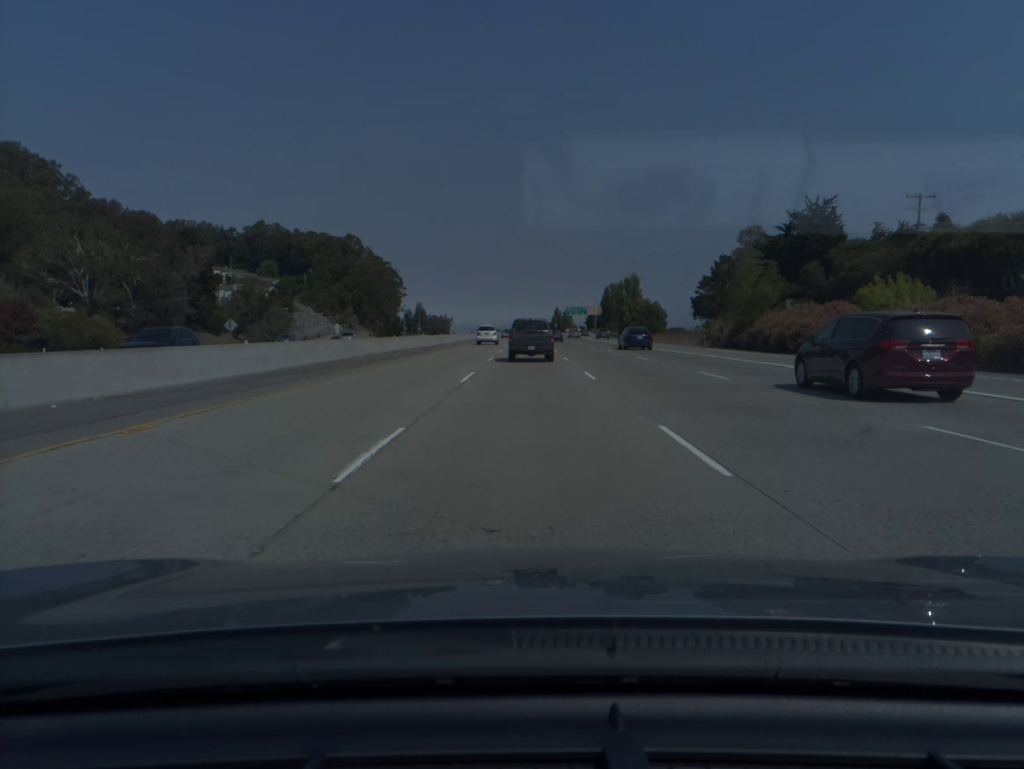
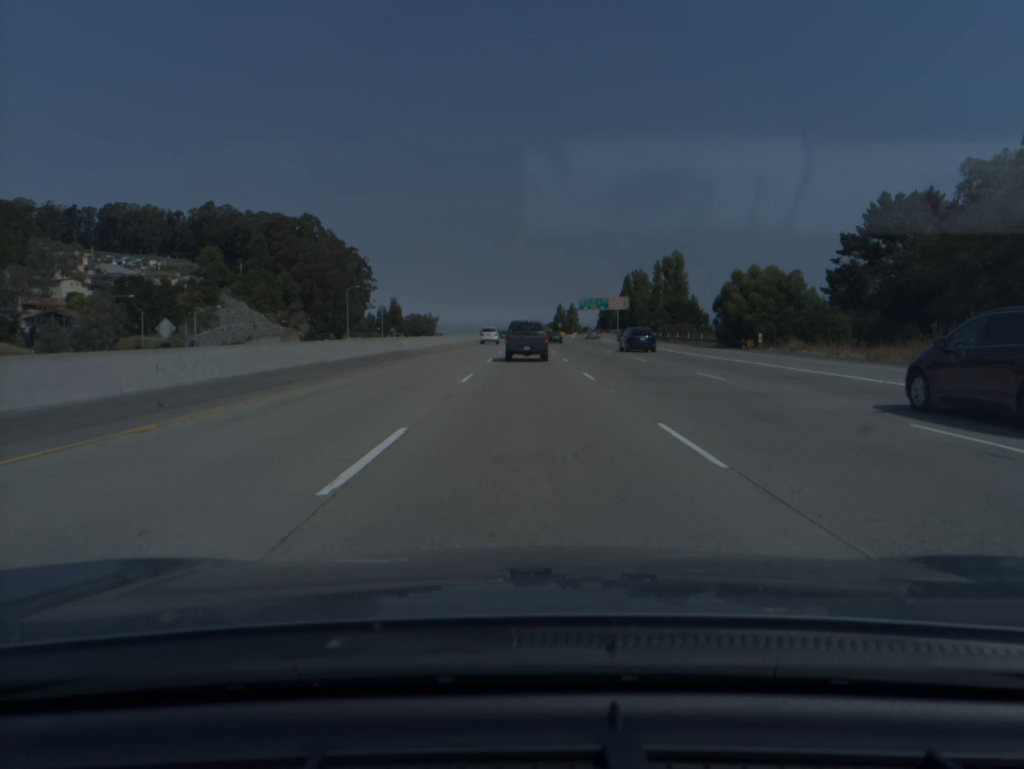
(+0.1, +72.9) m; 0°
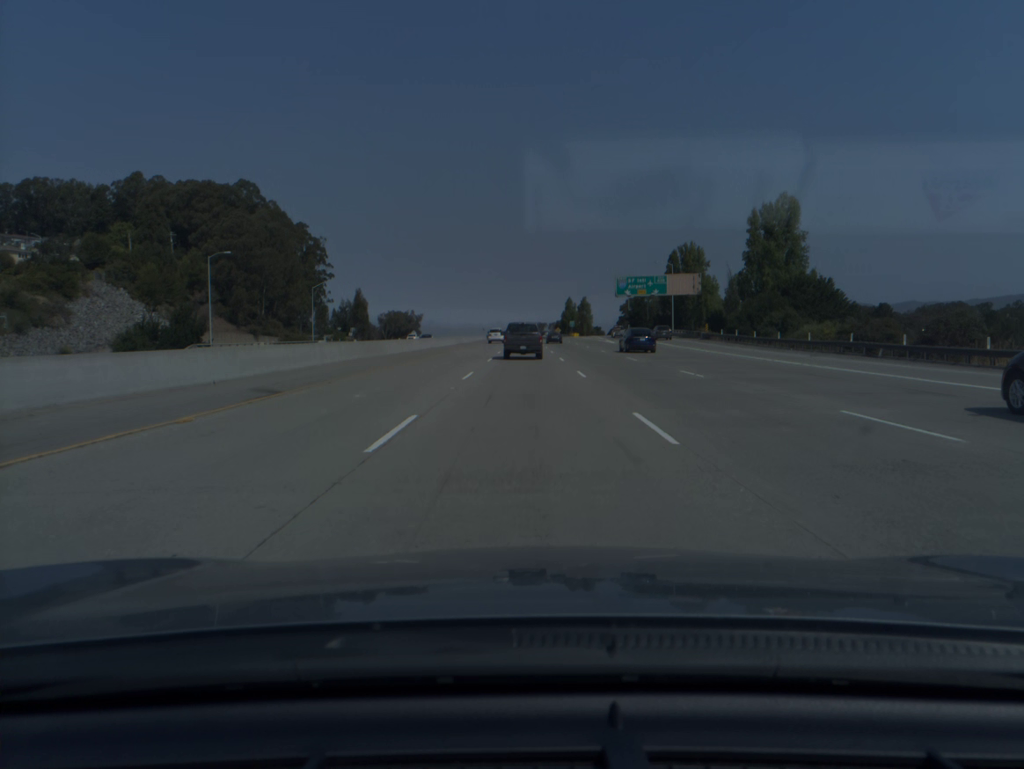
(0.0, +71.4) m; 0°
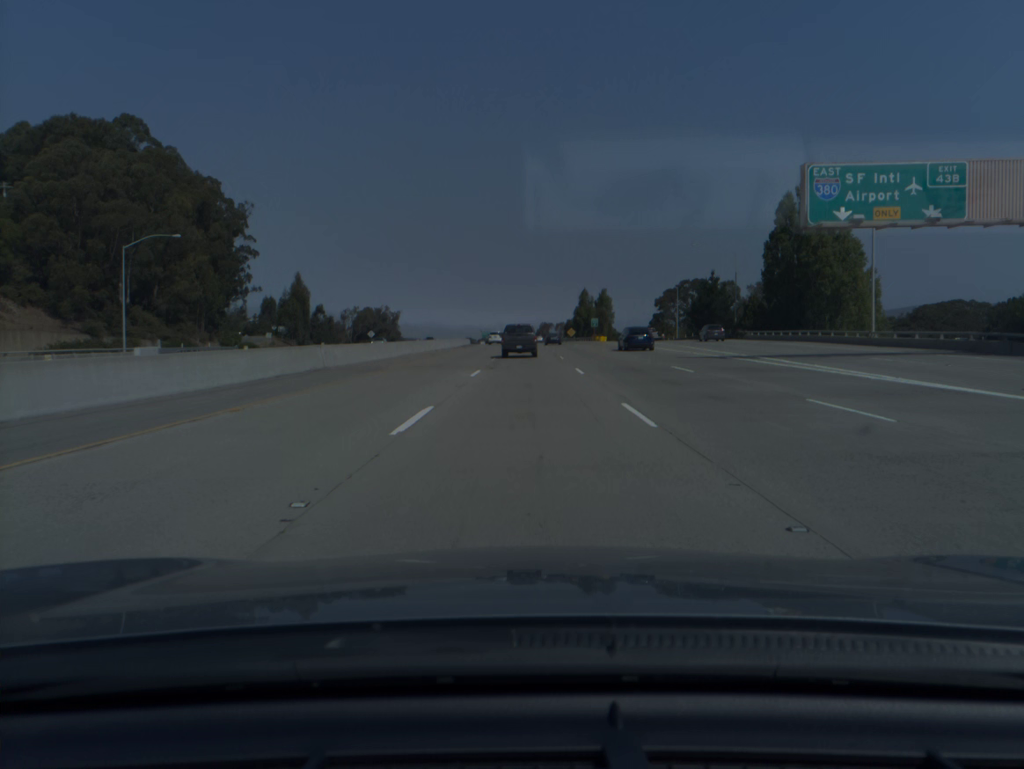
(0.0, +71.3) m; 0°
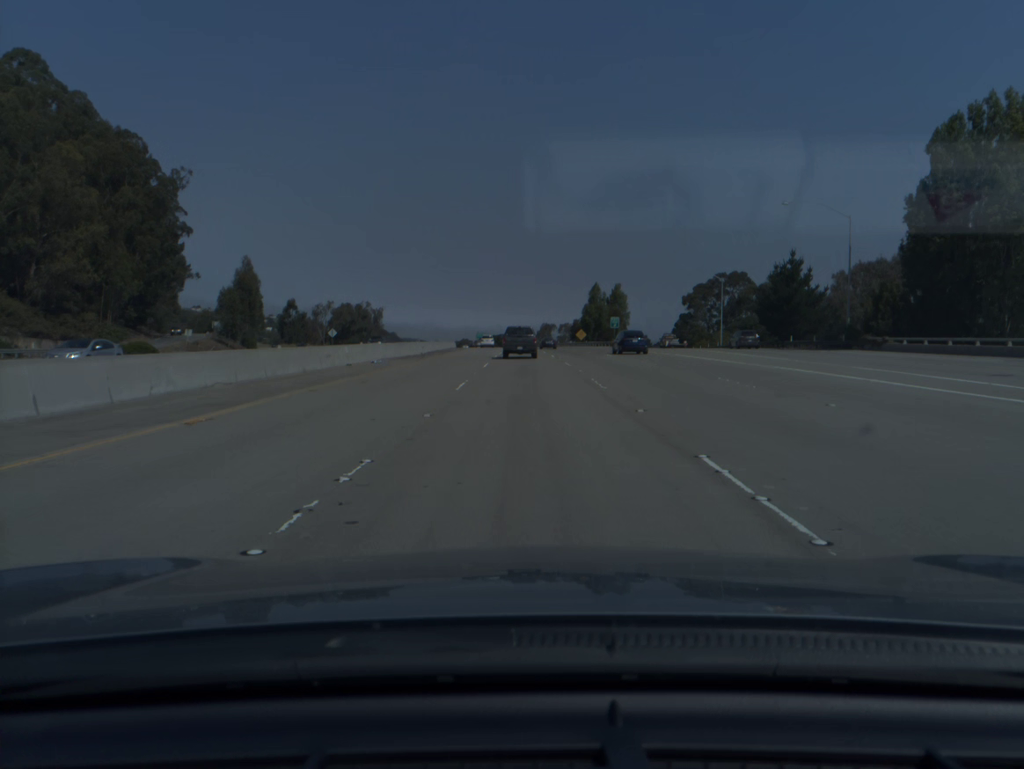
(0.0, +35.6) m; 0°
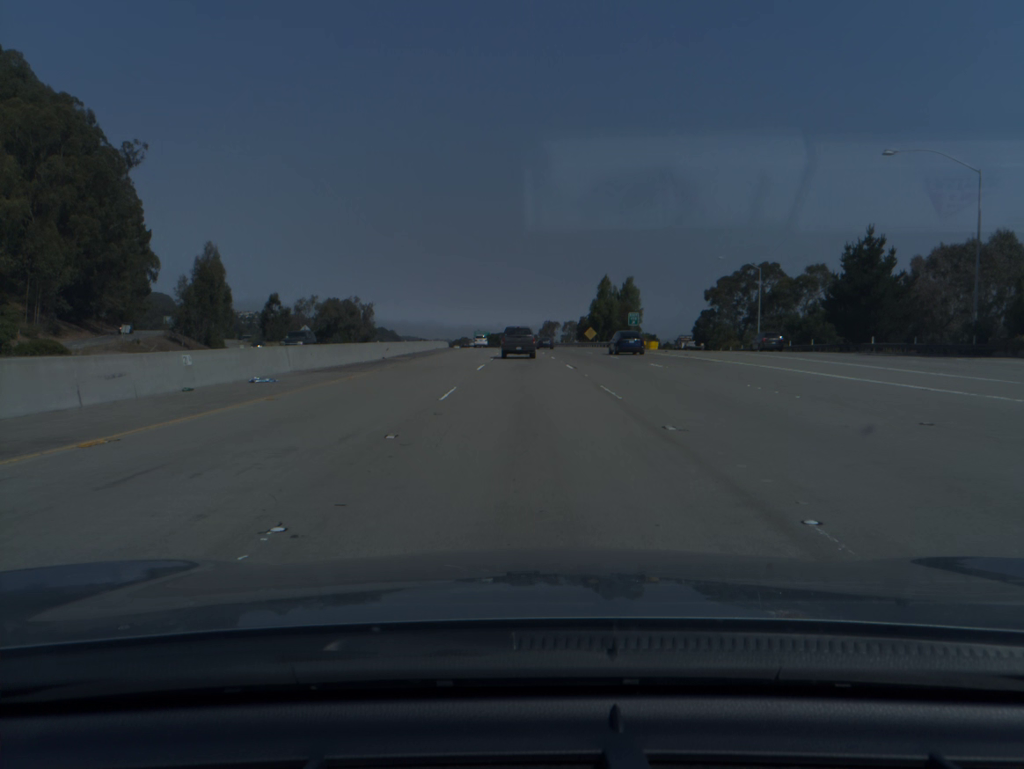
(0.0, +17.8) m; 0°
